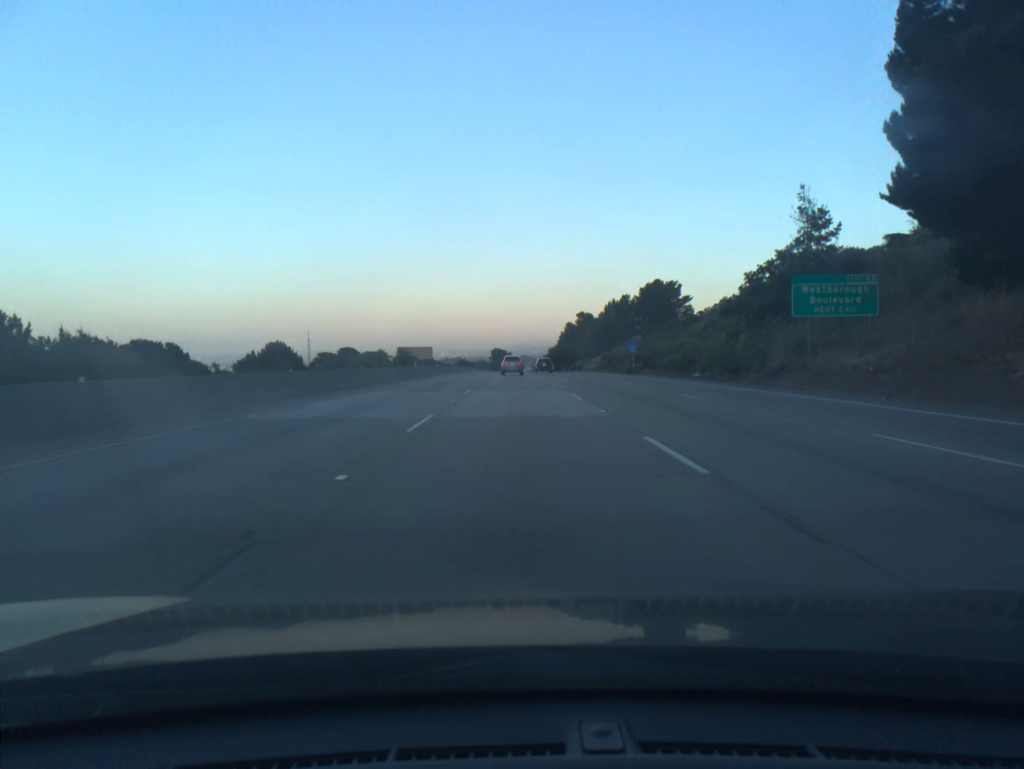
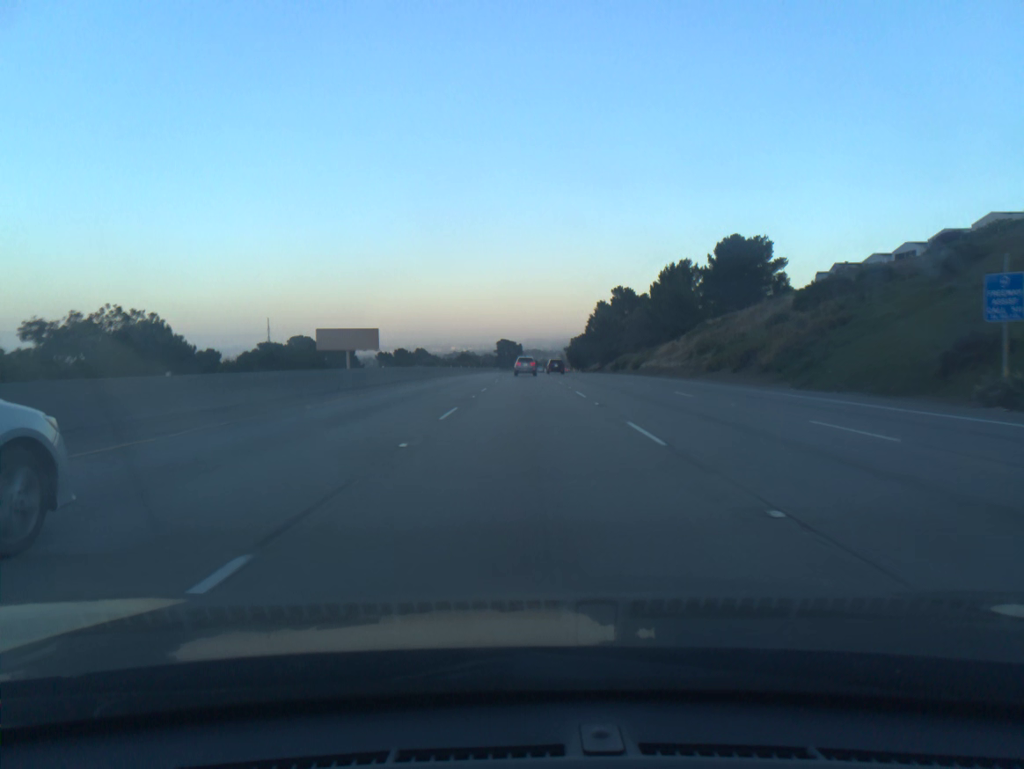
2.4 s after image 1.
(-0.4, +70.2) m; -1°
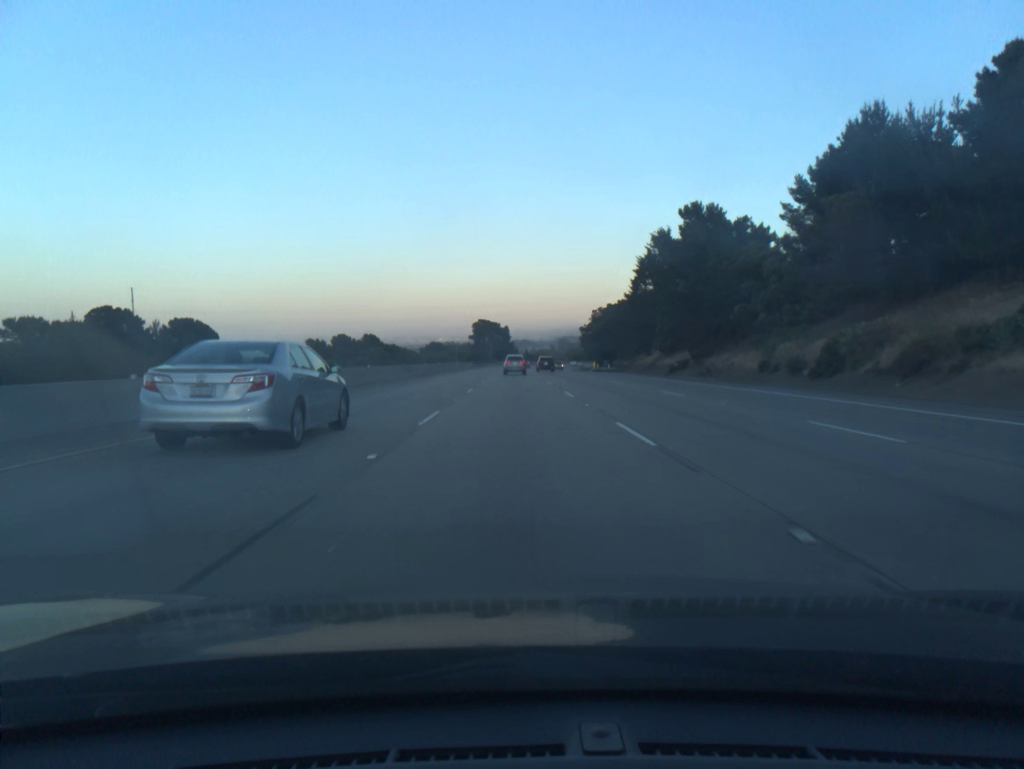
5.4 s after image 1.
(+0.7, +88.8) m; +1°
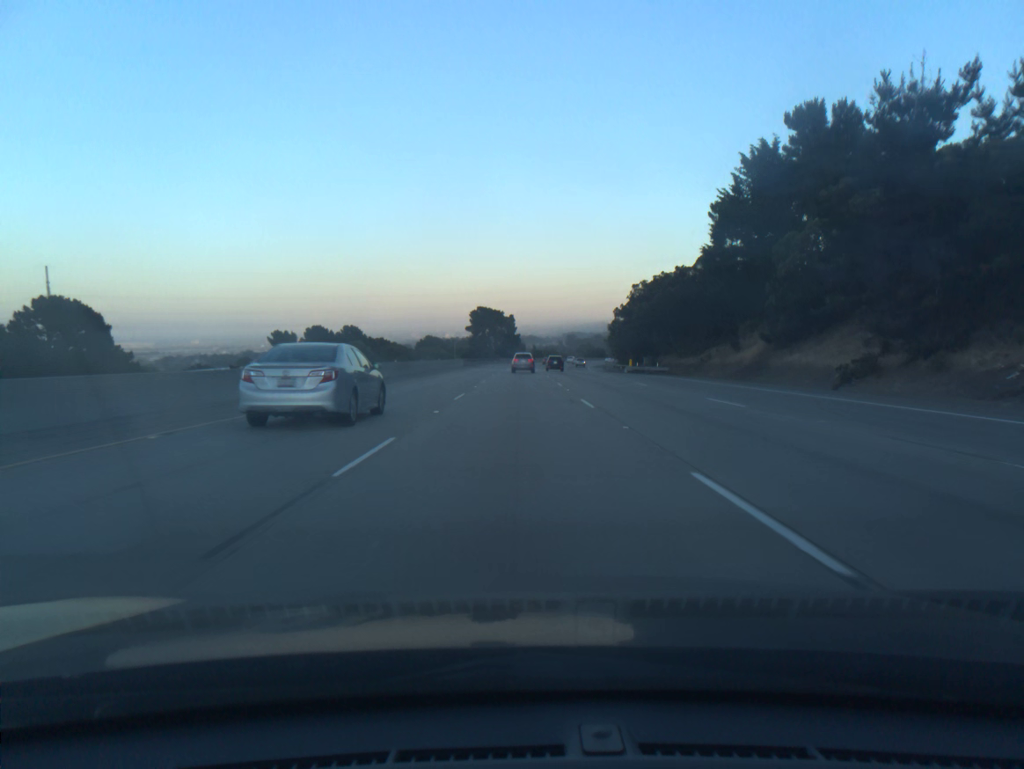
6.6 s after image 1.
(-0.1, +35.7) m; 0°
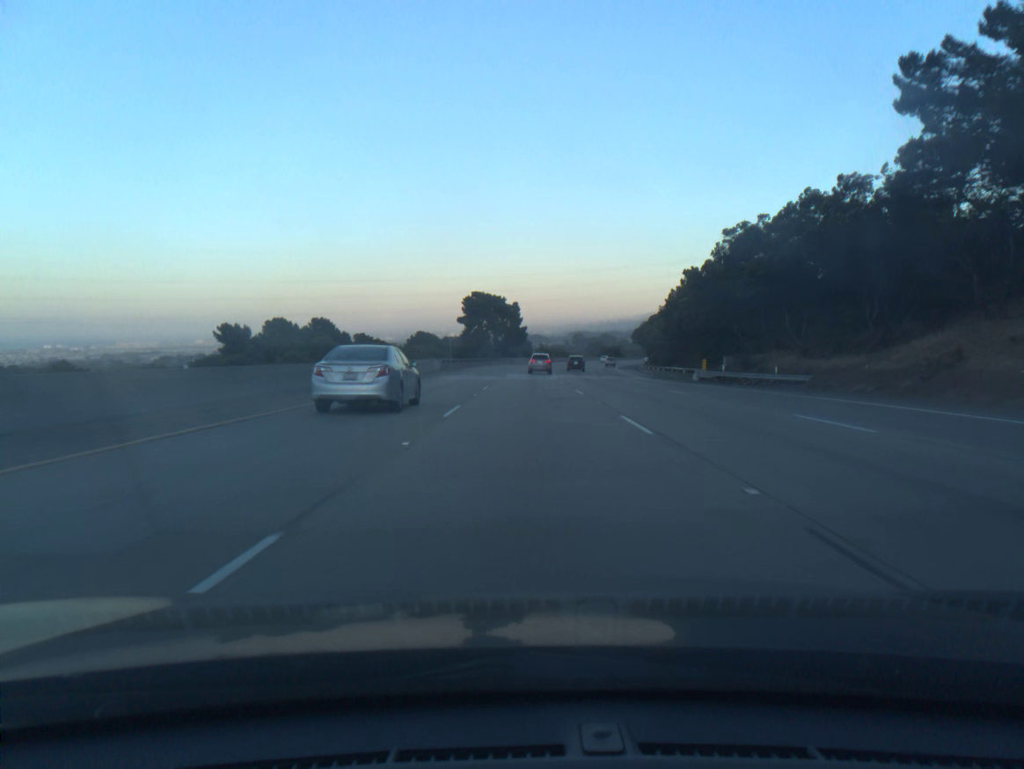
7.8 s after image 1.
(-0.2, +35.7) m; 0°
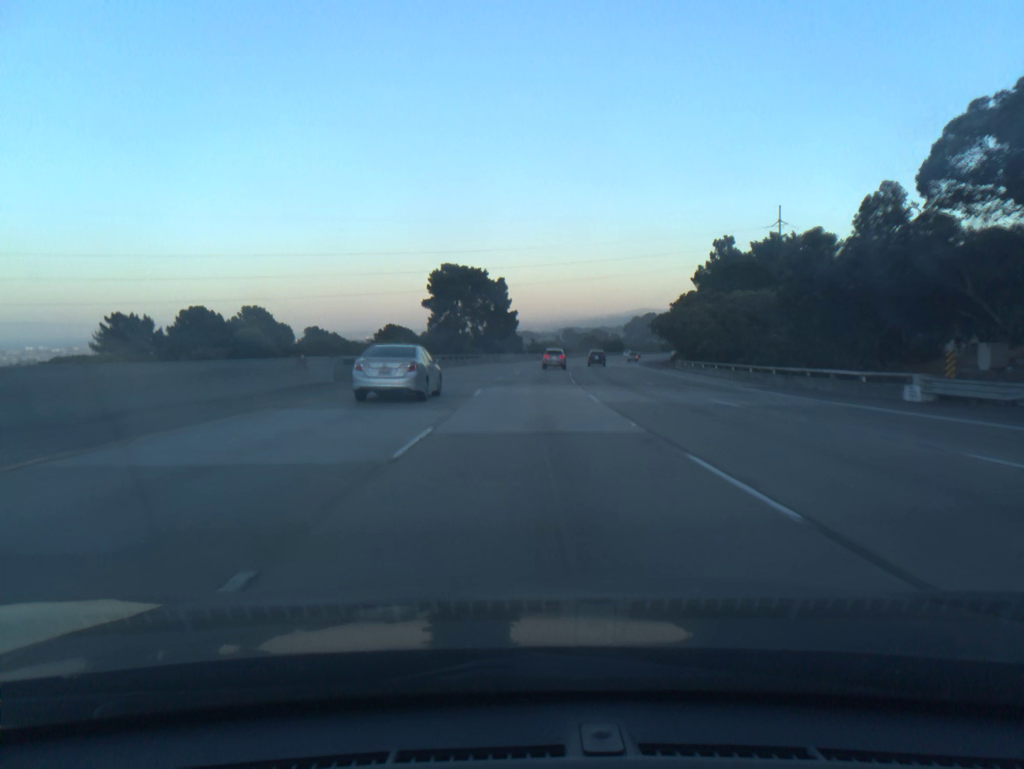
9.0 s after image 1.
(+0.2, +35.7) m; +1°
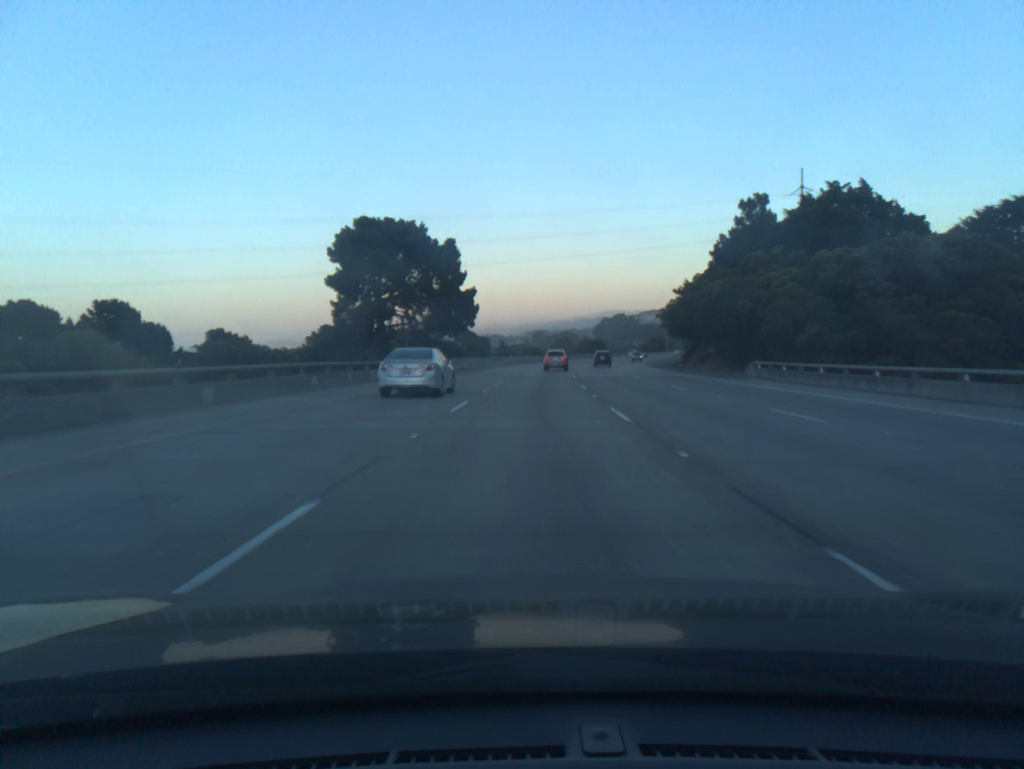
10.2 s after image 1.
(+0.6, +35.7) m; +2°
